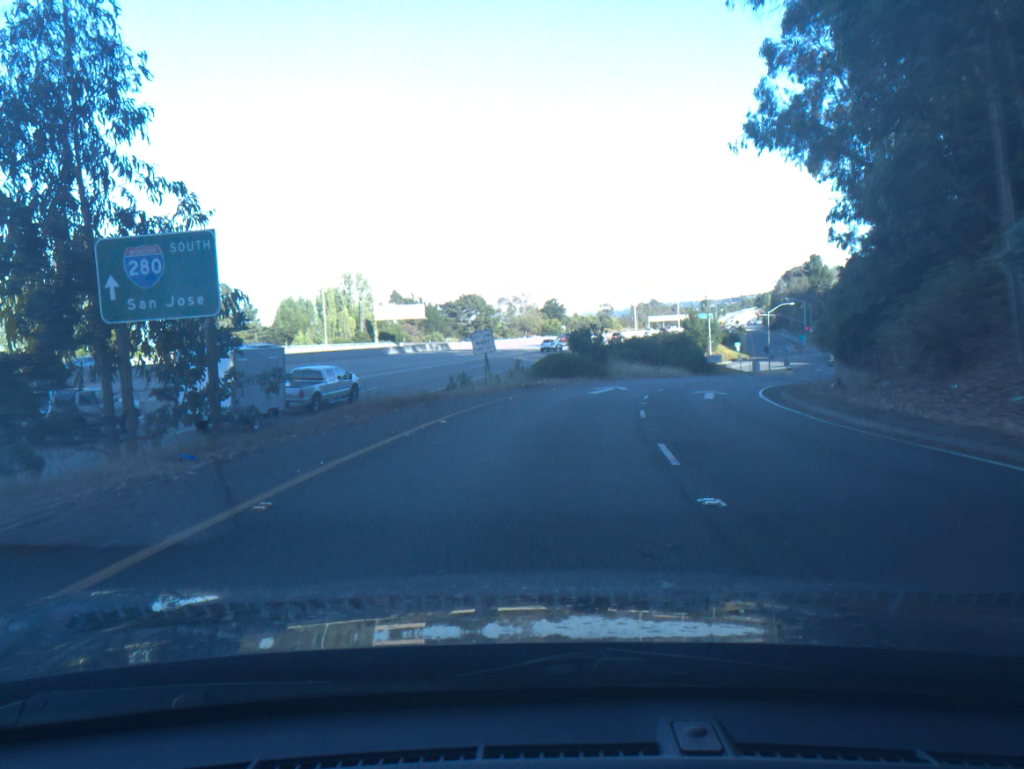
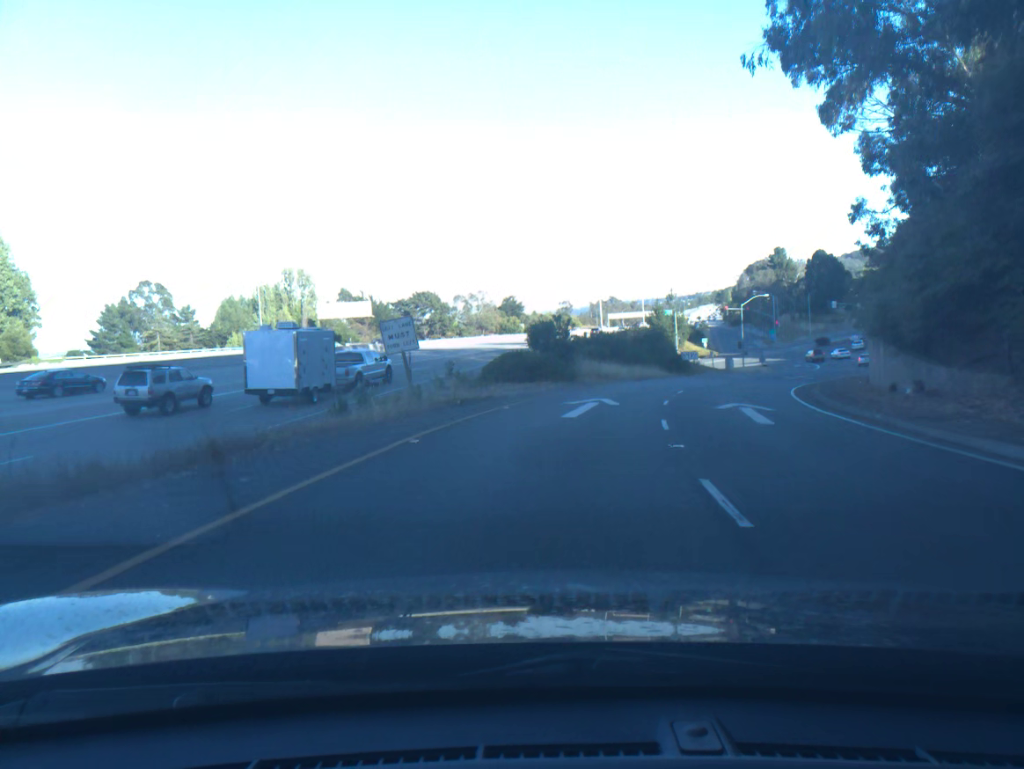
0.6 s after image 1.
(+0.2, +10.6) m; +3°
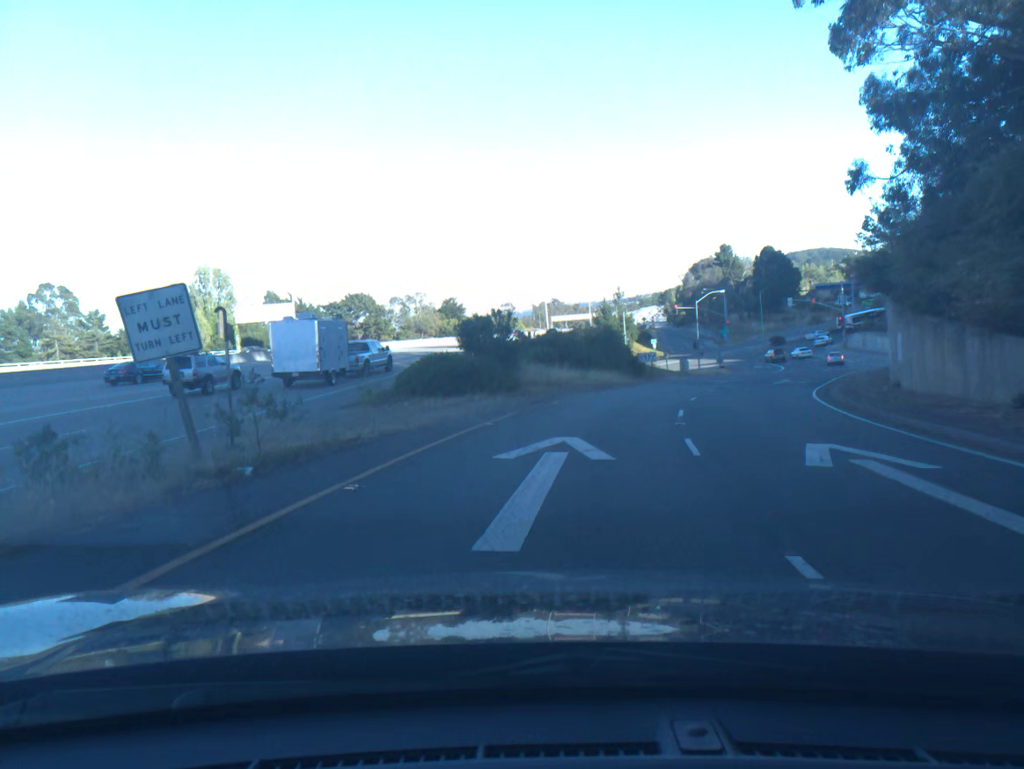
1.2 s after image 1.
(+0.3, +10.3) m; +4°
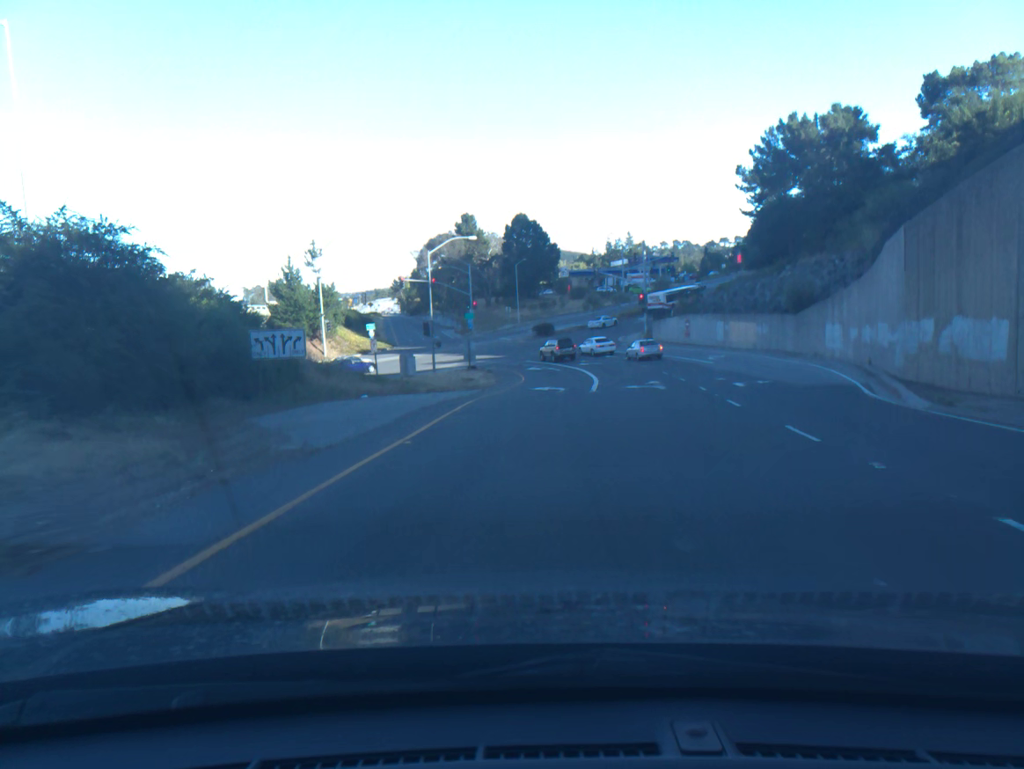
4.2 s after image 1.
(+8.7, +46.6) m; +18°
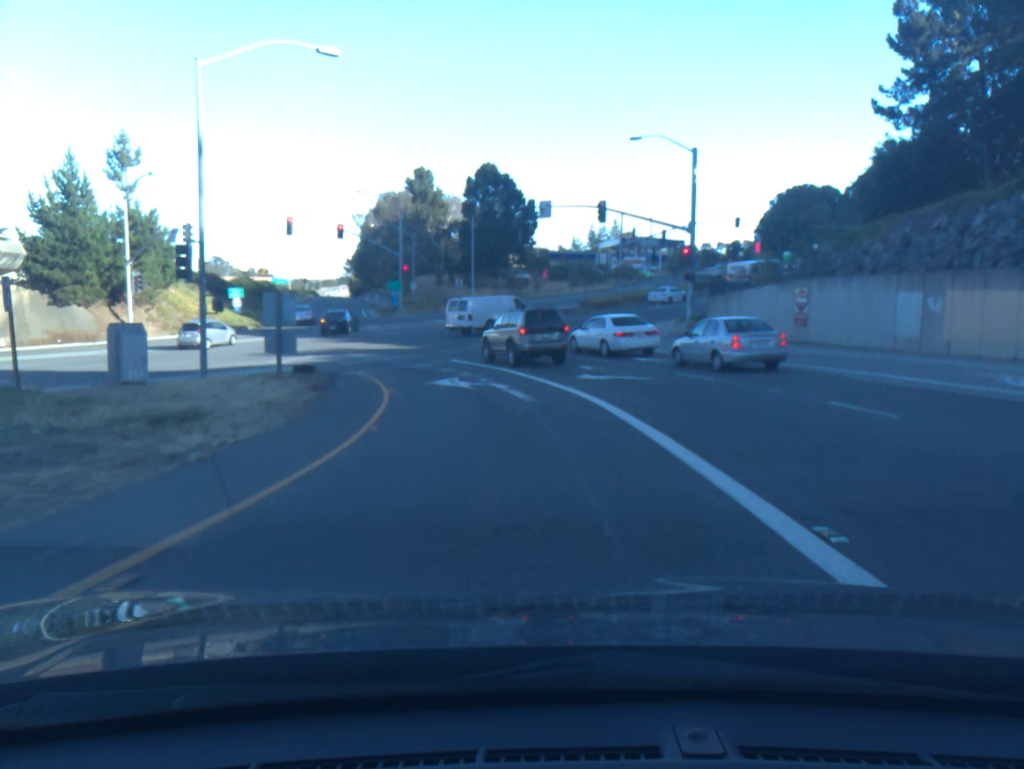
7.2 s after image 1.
(+1.0, +36.5) m; +2°
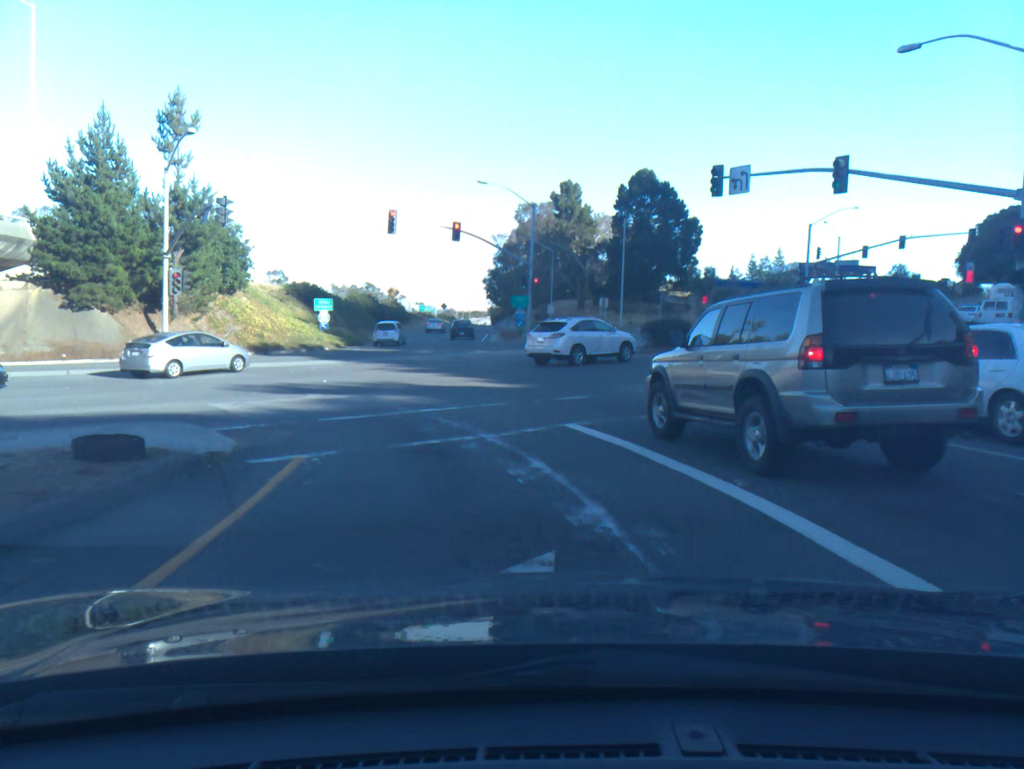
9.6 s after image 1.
(-1.4, +17.4) m; -12°
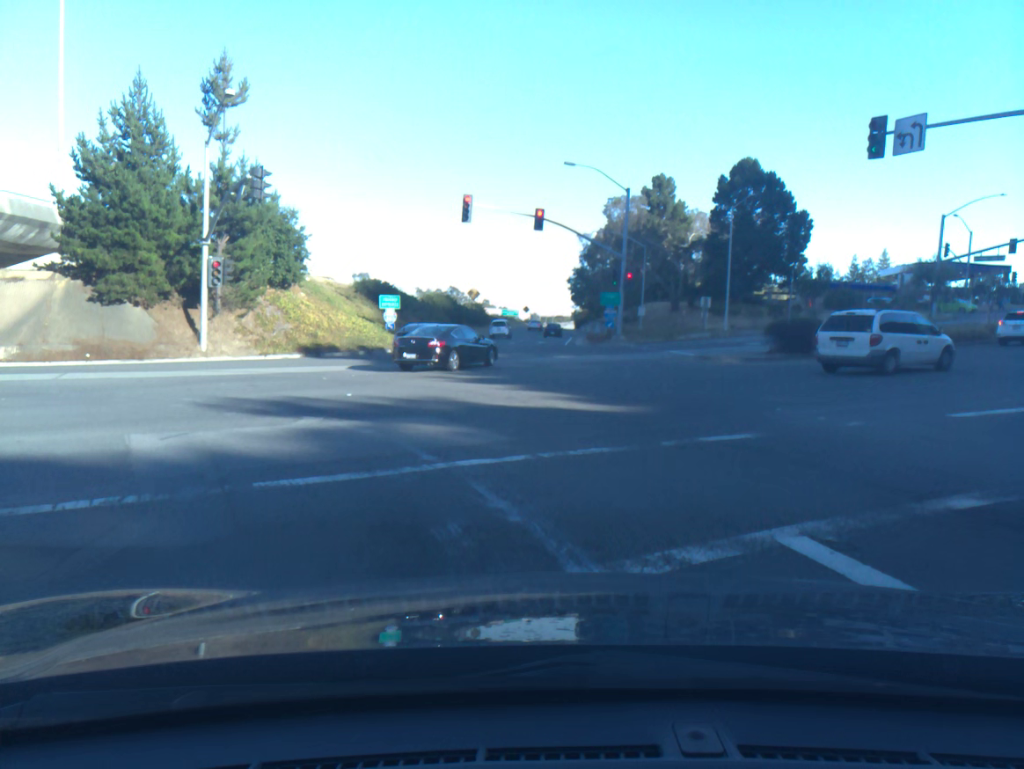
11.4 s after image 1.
(-0.4, +6.9) m; -7°
